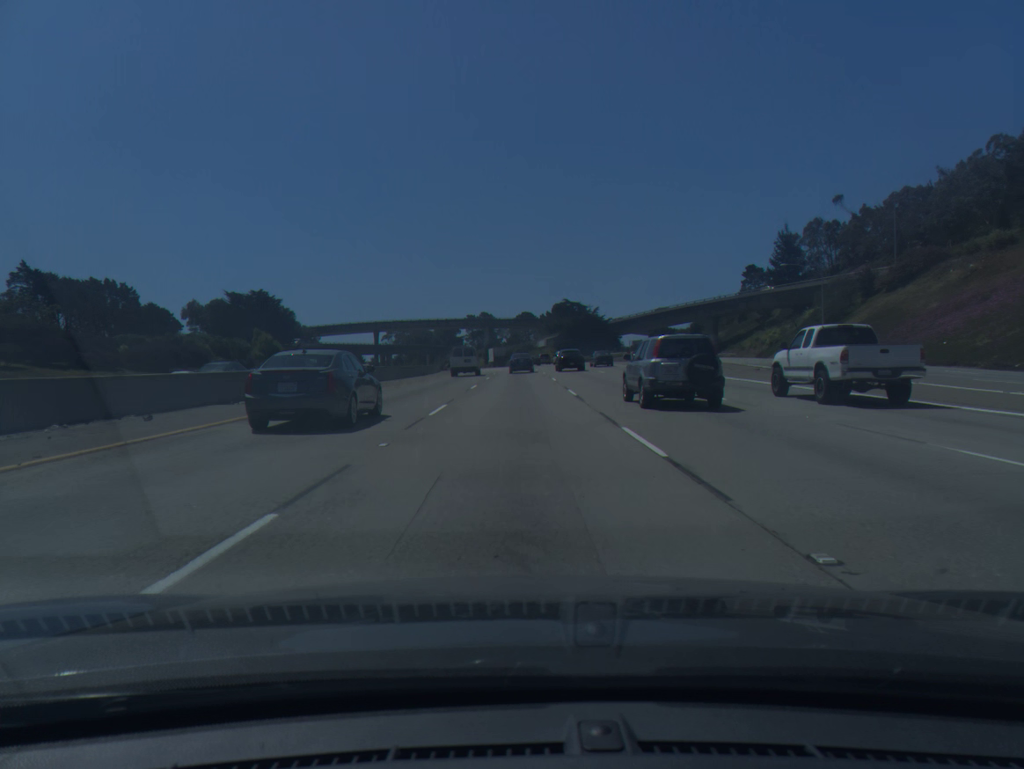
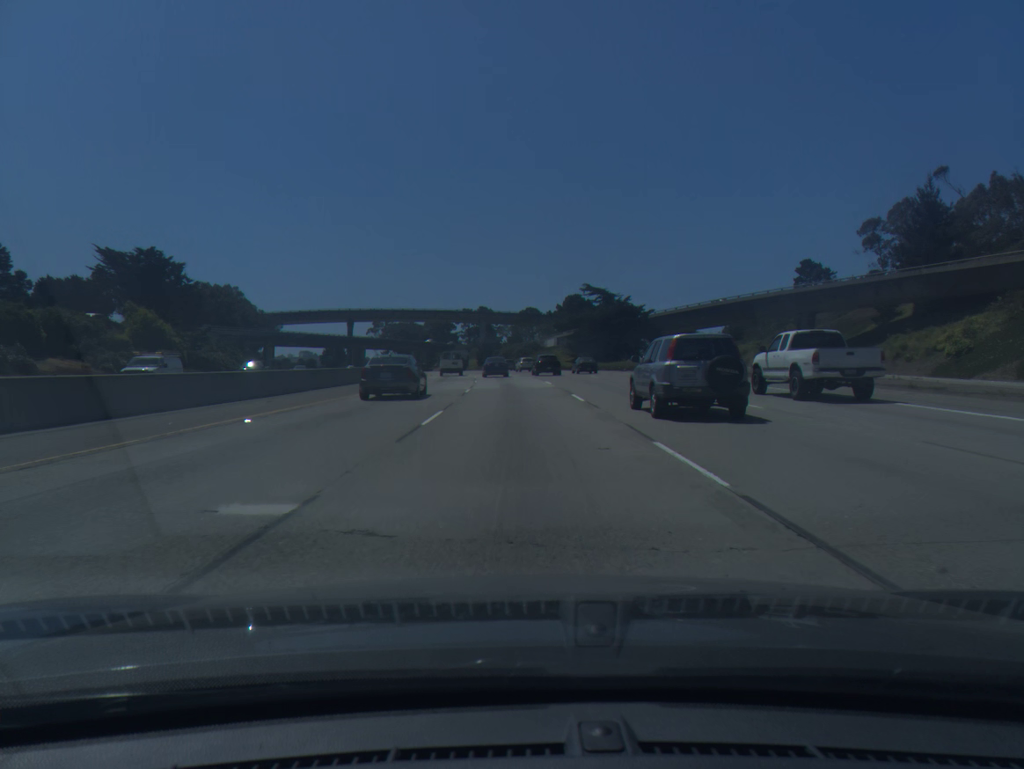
(-0.2, +46.2) m; 0°
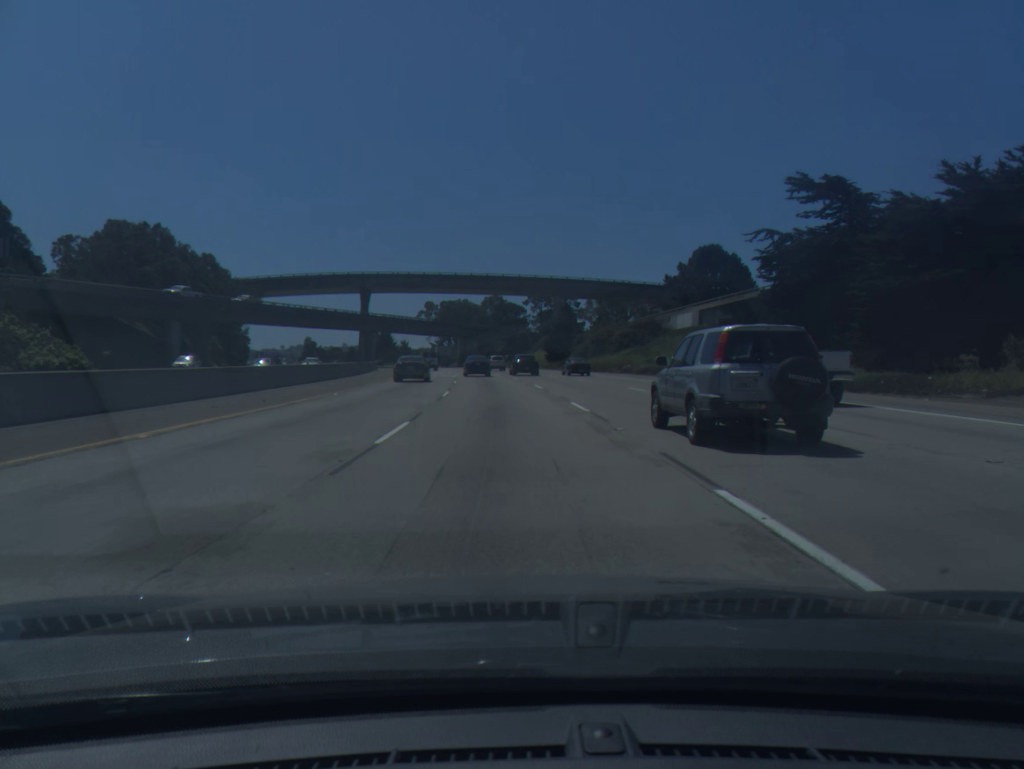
(-2.5, +76.6) m; -5°
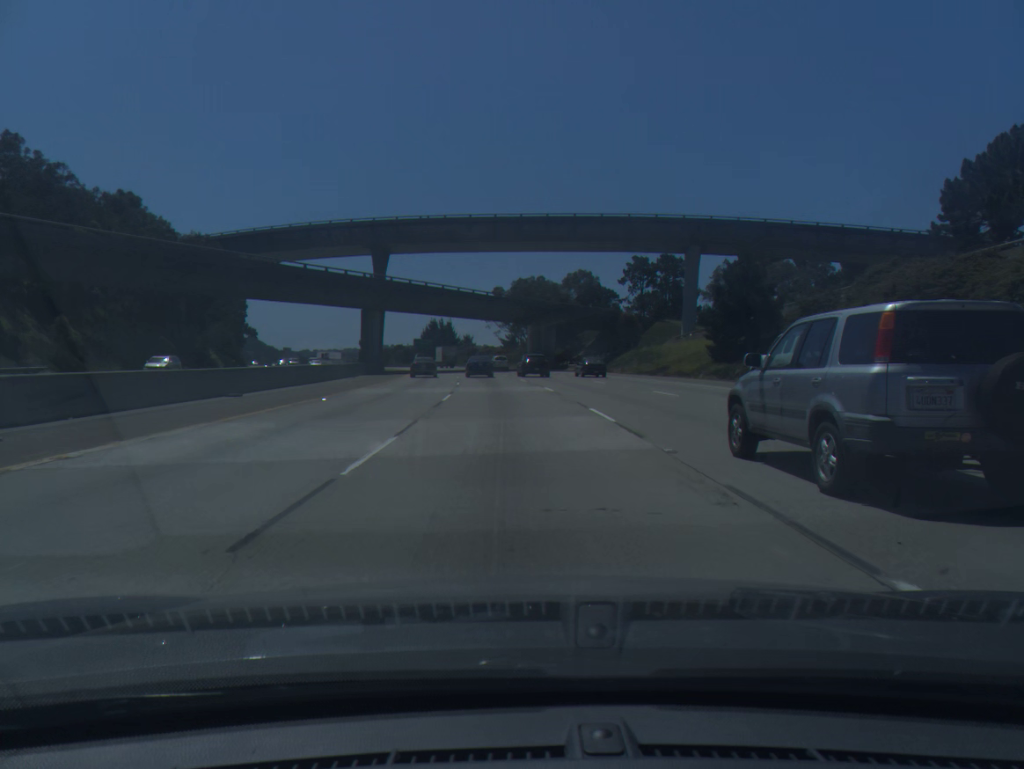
(-3.1, +61.3) m; -6°
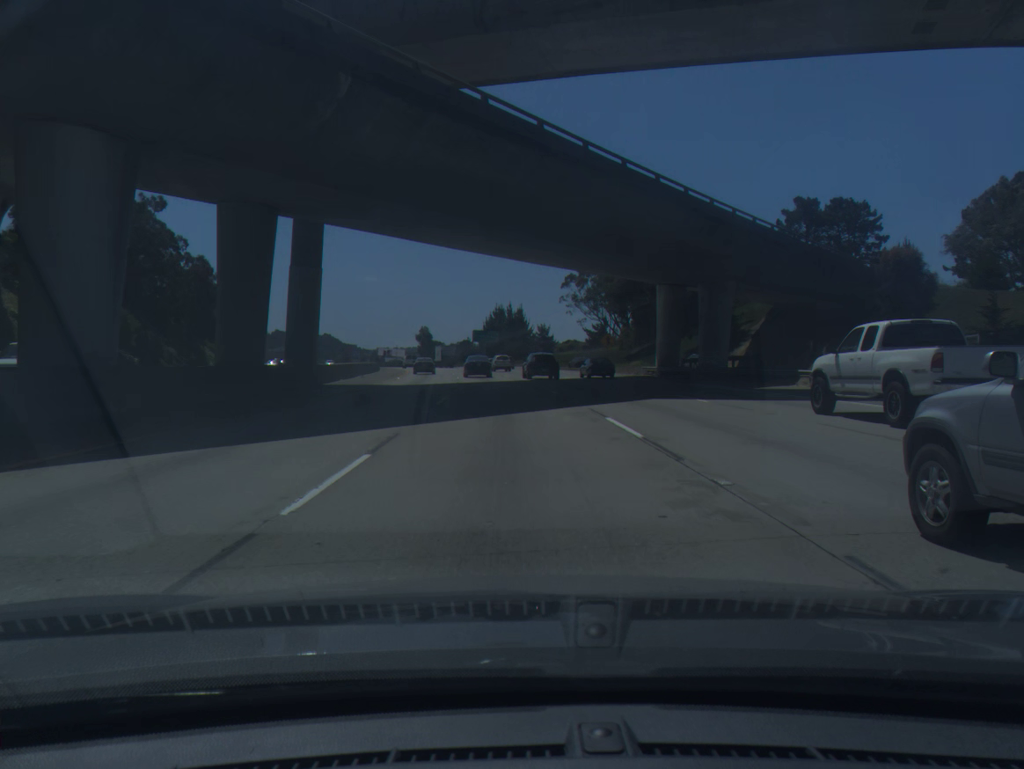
(-2.9, +61.0) m; -6°
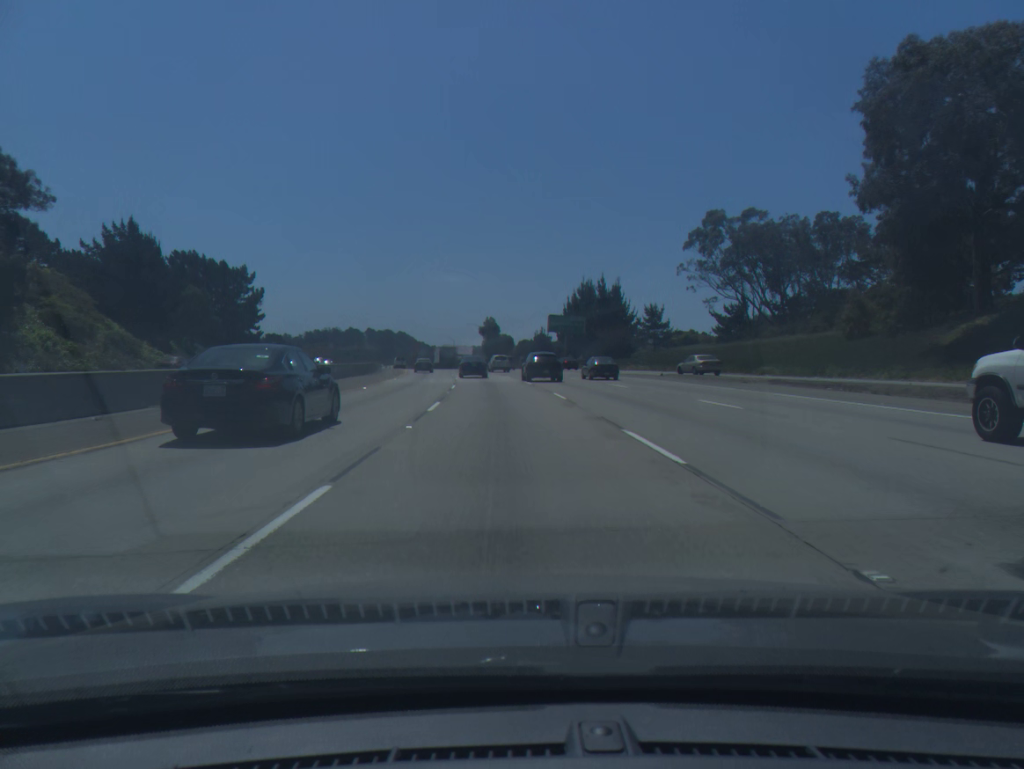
(-3.0, +60.8) m; -6°
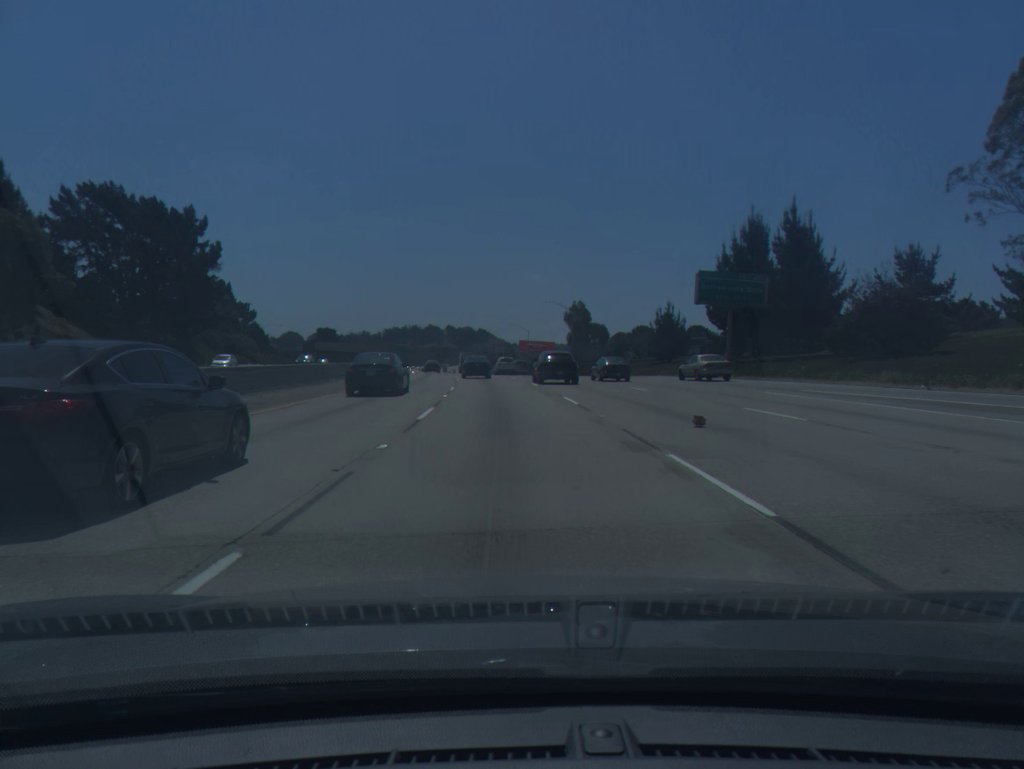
(-3.2, +61.0) m; -6°
